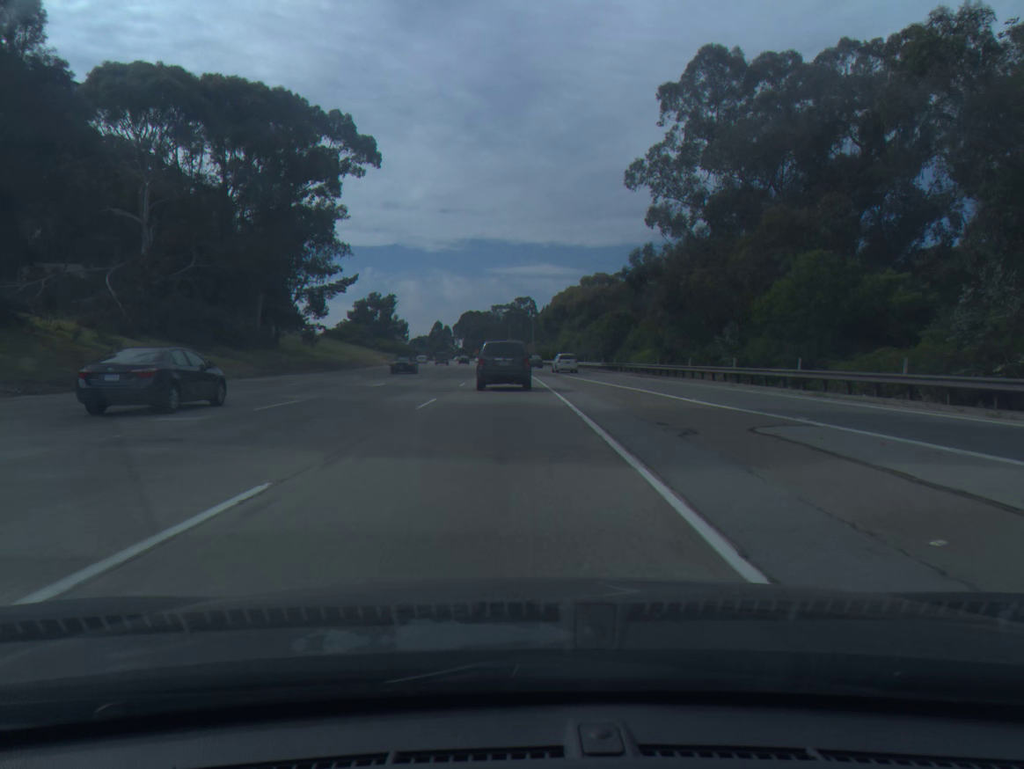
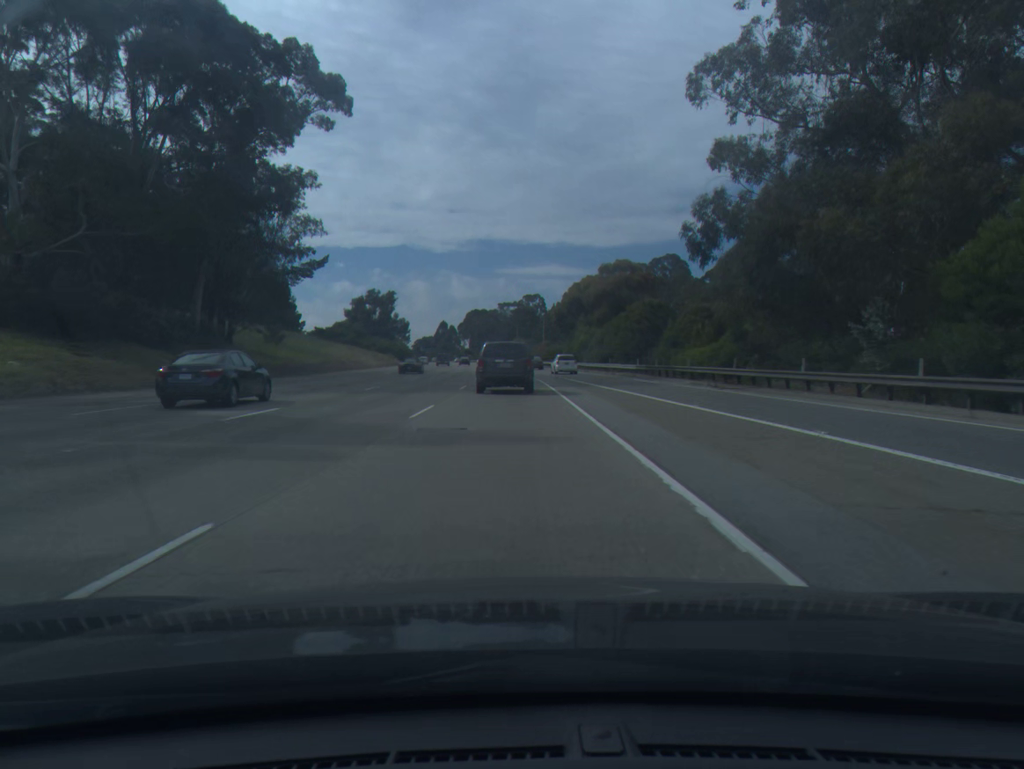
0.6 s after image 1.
(-0.1, +17.1) m; -1°
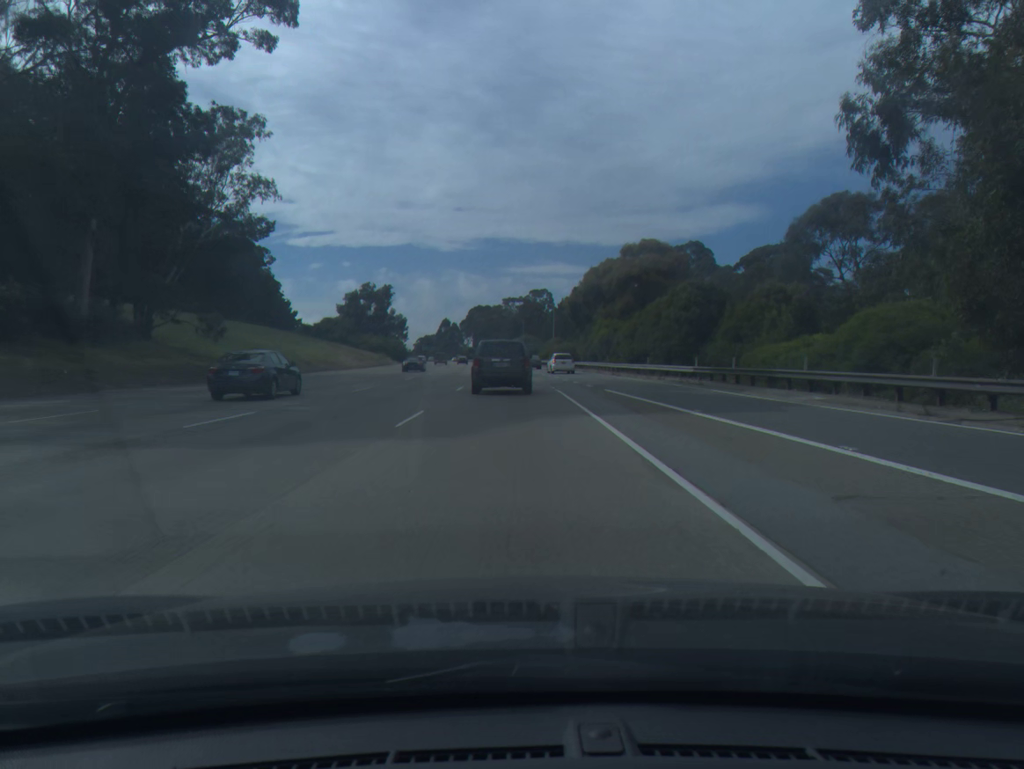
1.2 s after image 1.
(-0.1, +17.0) m; 0°
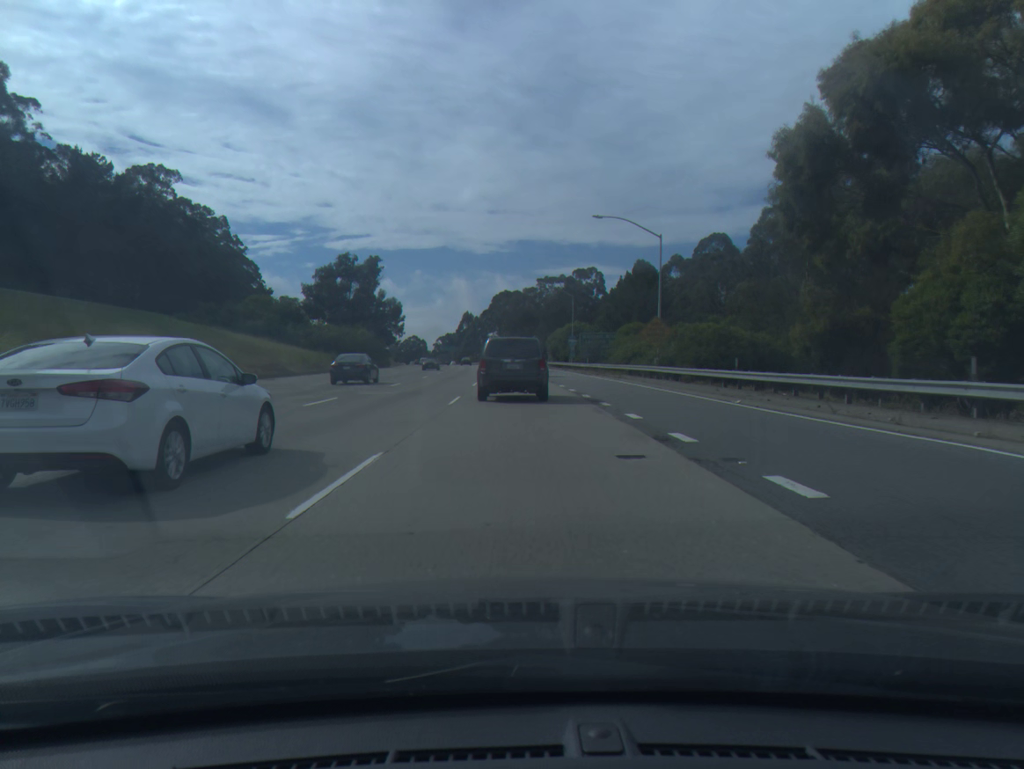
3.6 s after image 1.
(-1.4, +66.4) m; -2°
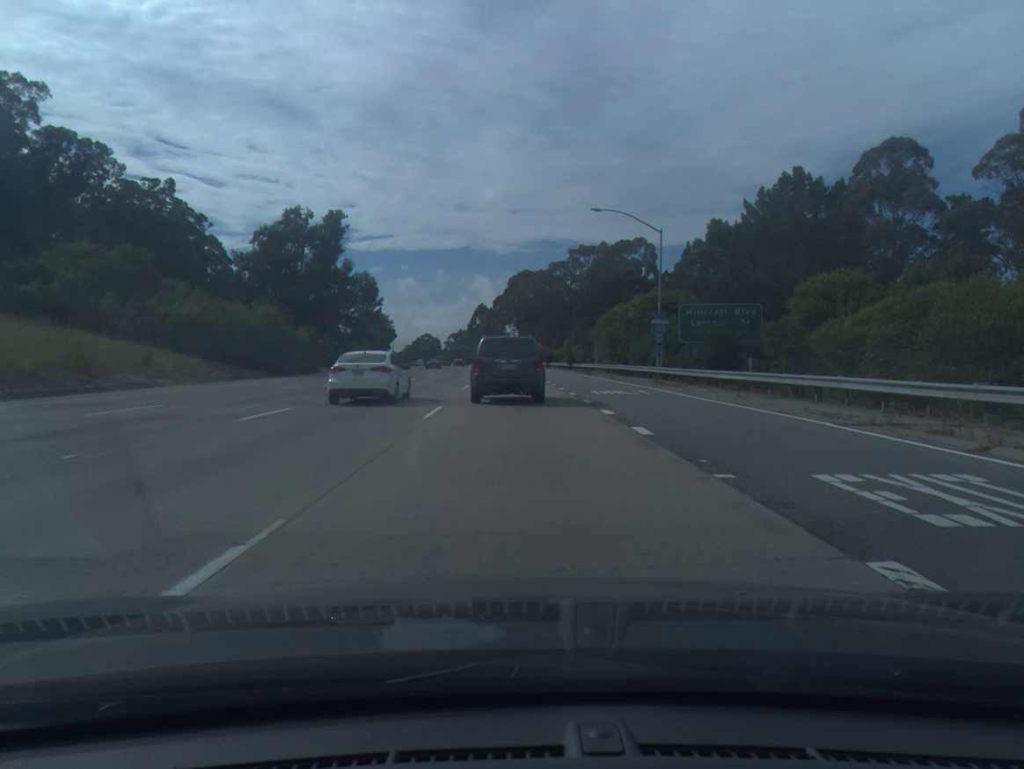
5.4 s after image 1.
(-0.6, +48.7) m; -2°
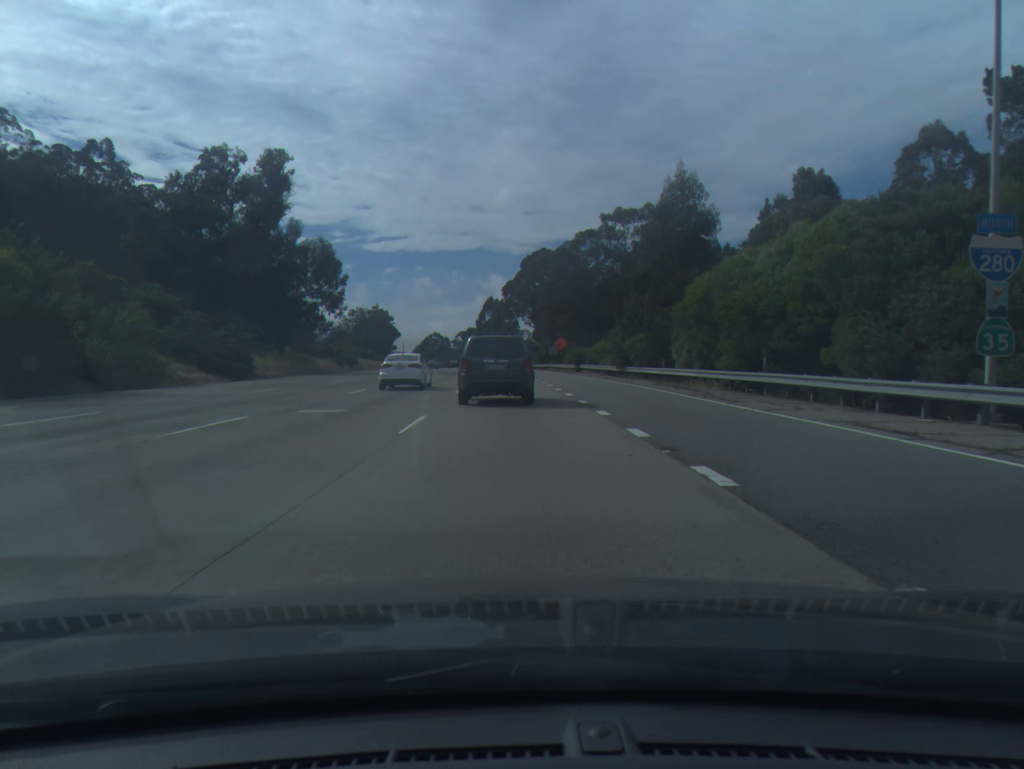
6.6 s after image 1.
(-0.3, +32.4) m; -1°
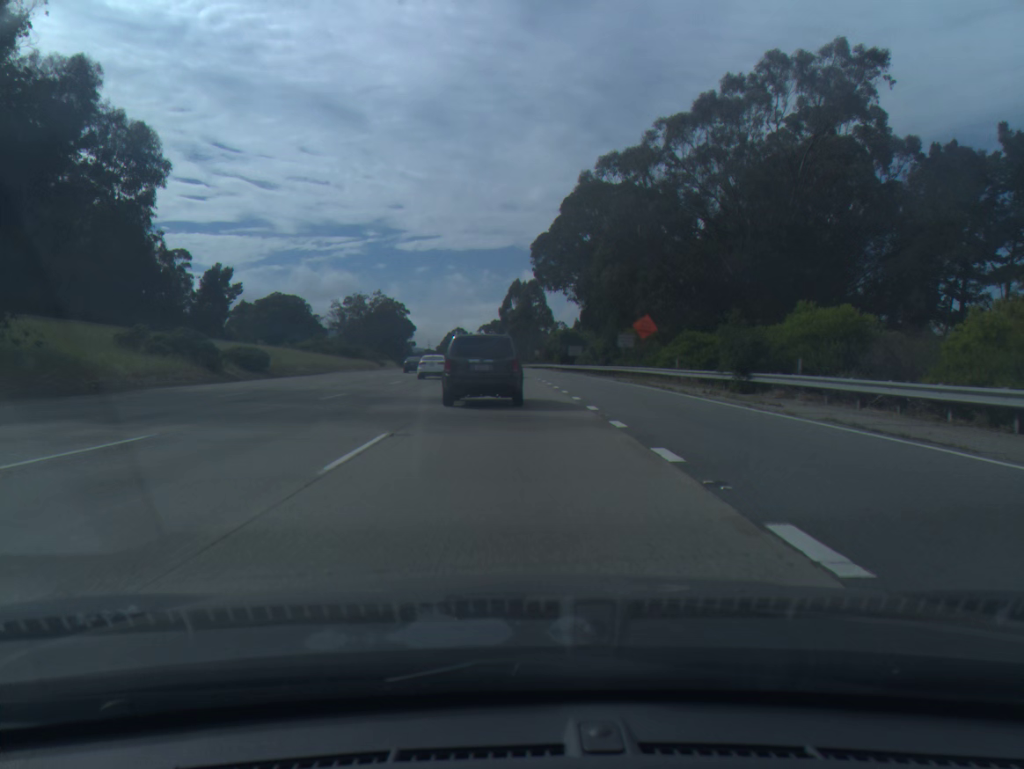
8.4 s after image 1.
(-0.8, +48.4) m; -2°
